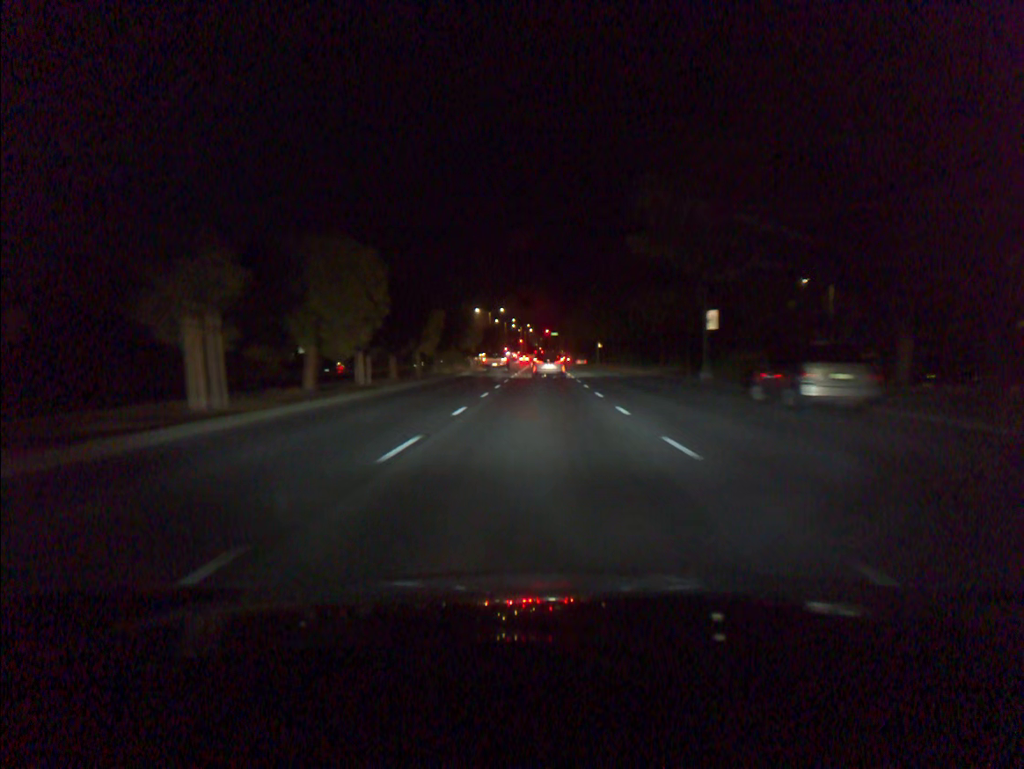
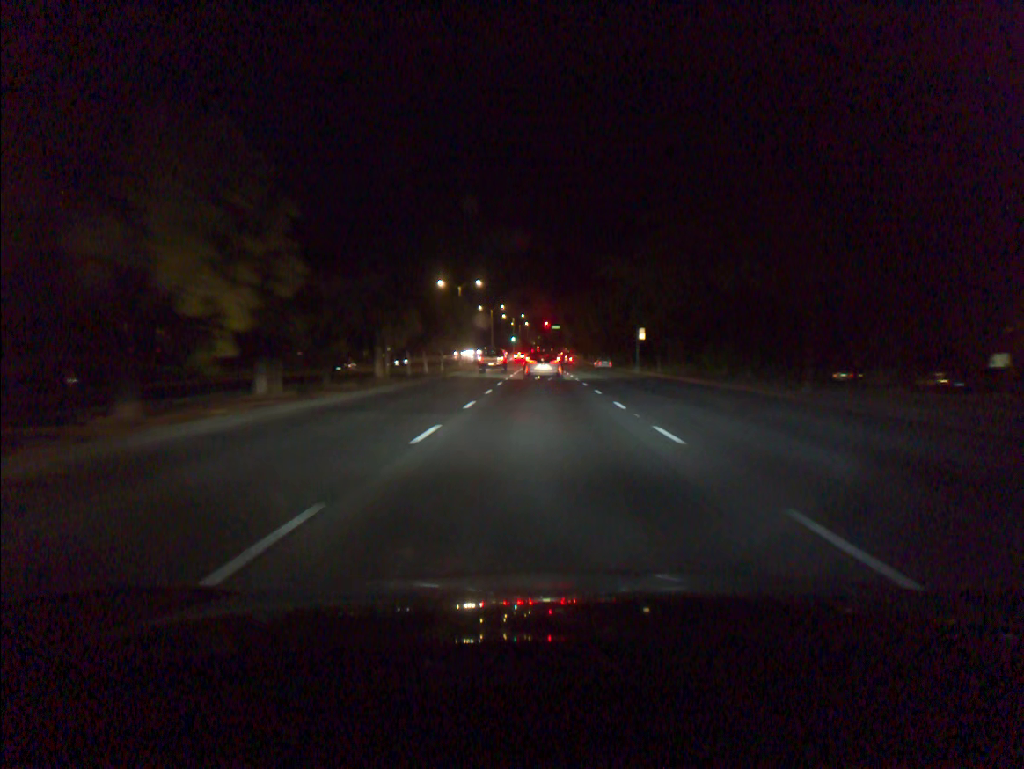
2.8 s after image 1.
(-0.1, +49.2) m; 0°
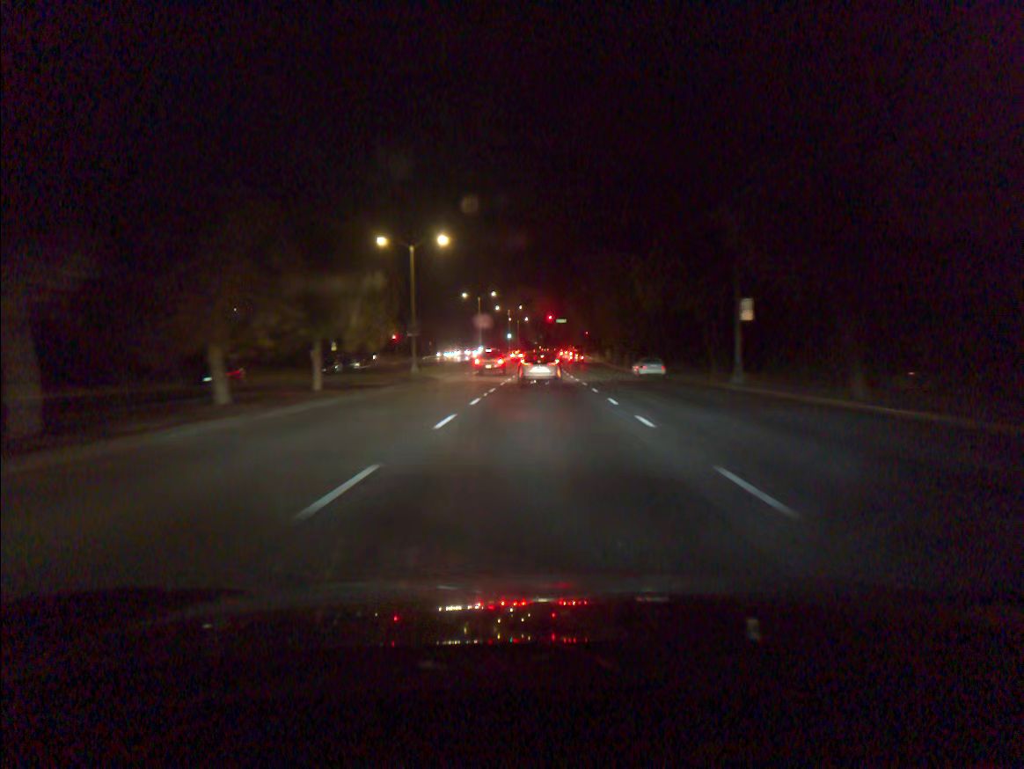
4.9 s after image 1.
(0.0, +33.8) m; 0°
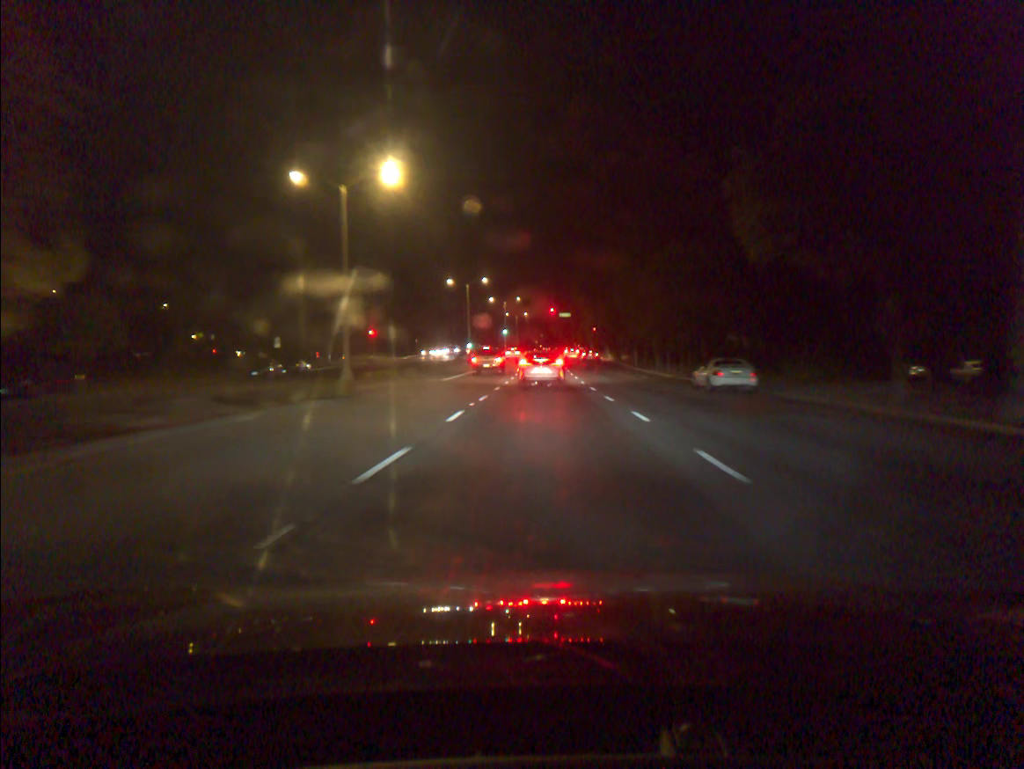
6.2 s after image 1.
(0.0, +19.8) m; 0°
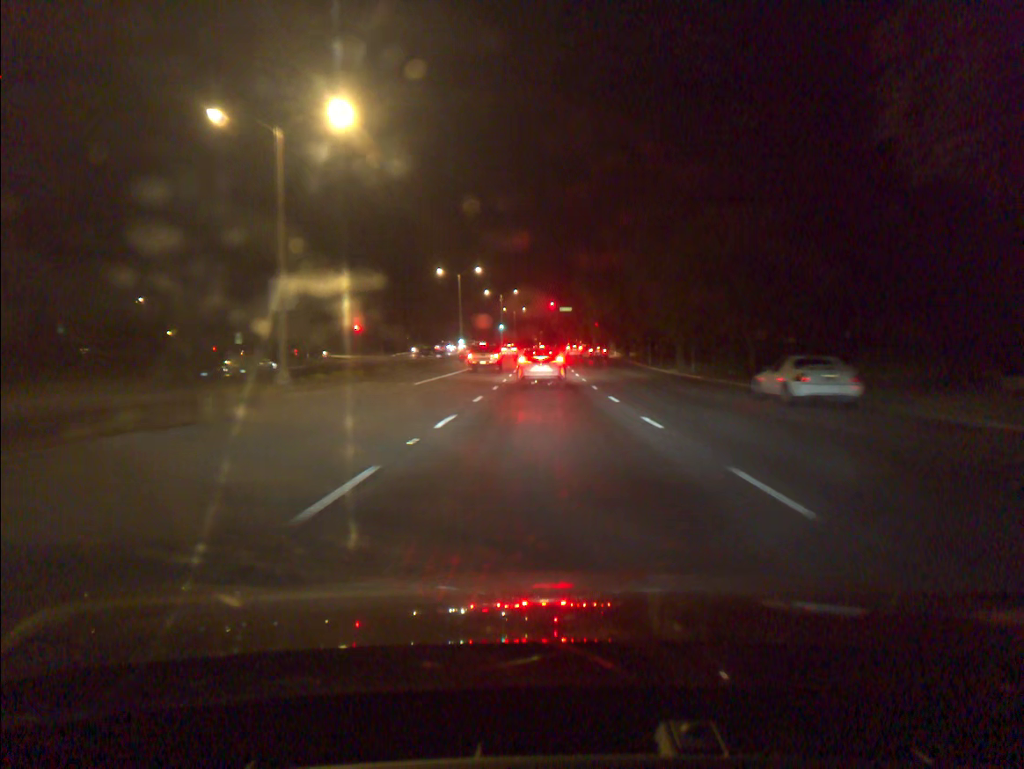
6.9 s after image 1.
(0.0, +9.0) m; 0°
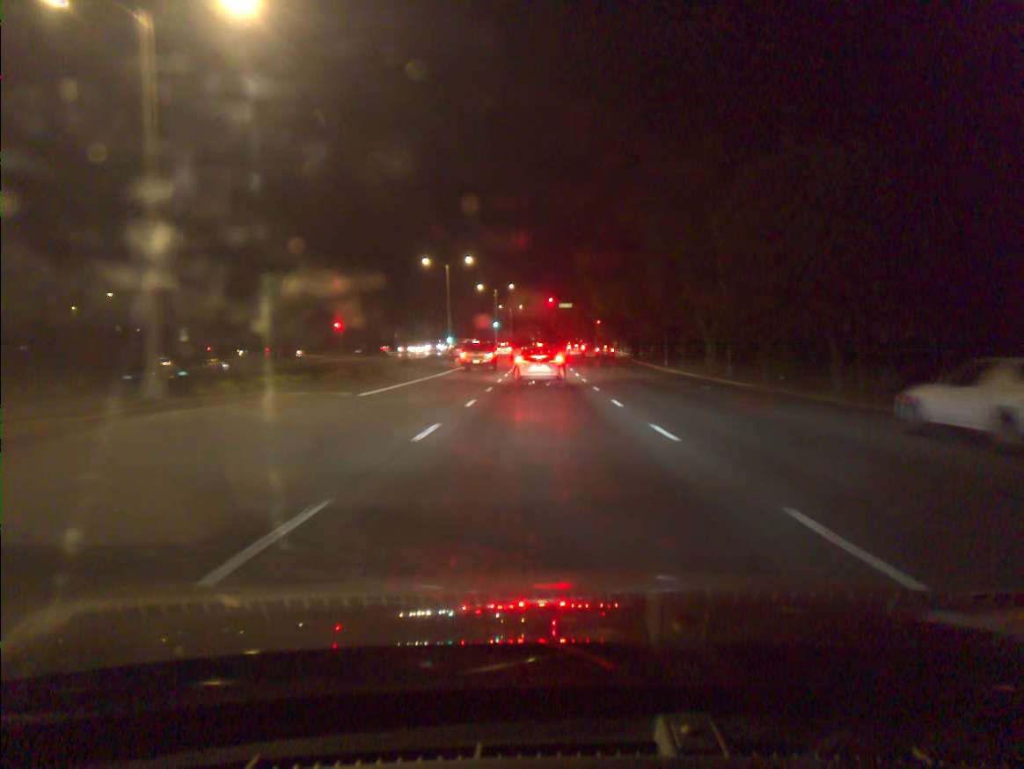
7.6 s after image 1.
(0.0, +9.1) m; 0°
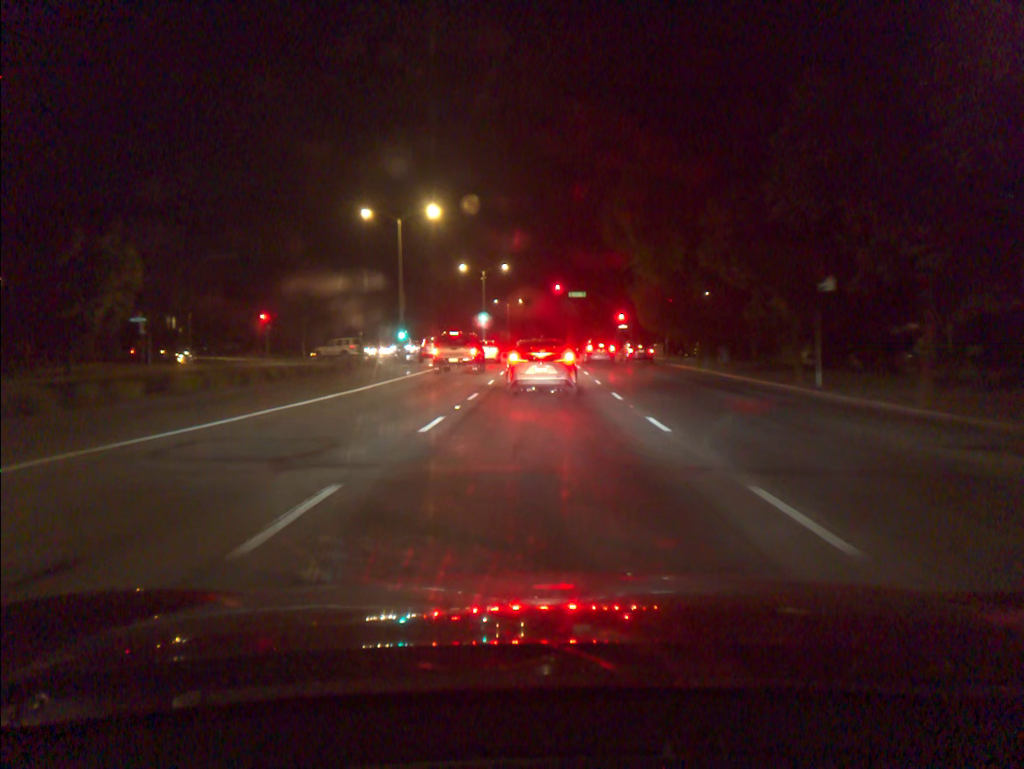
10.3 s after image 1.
(0.0, +28.4) m; 0°
